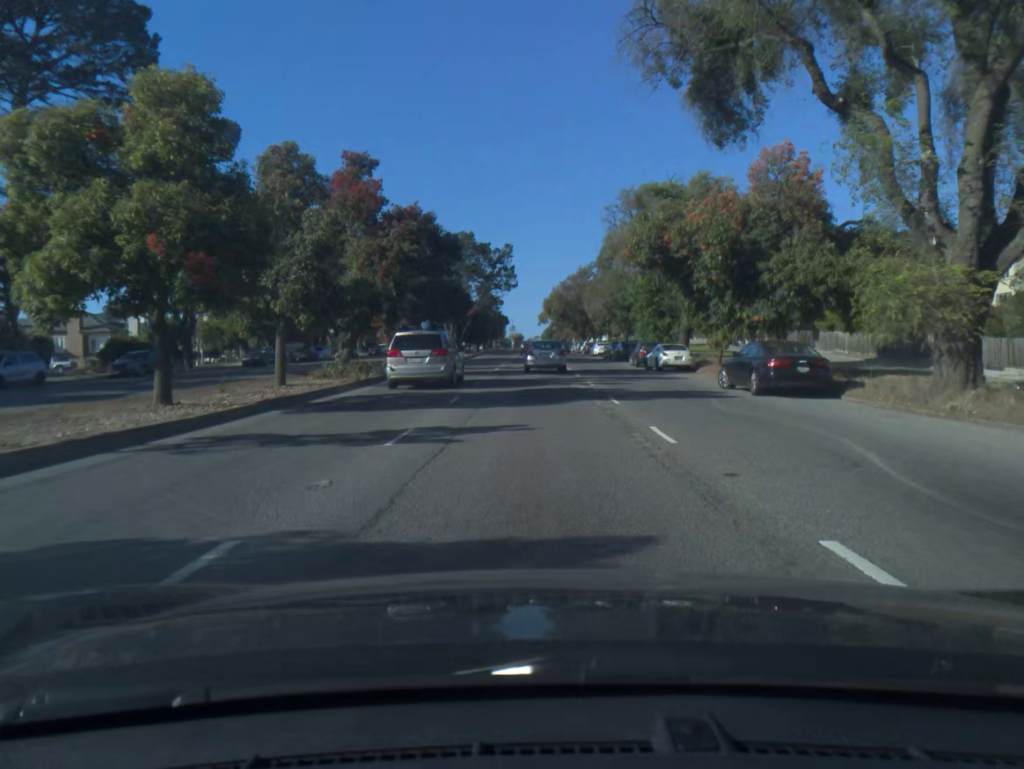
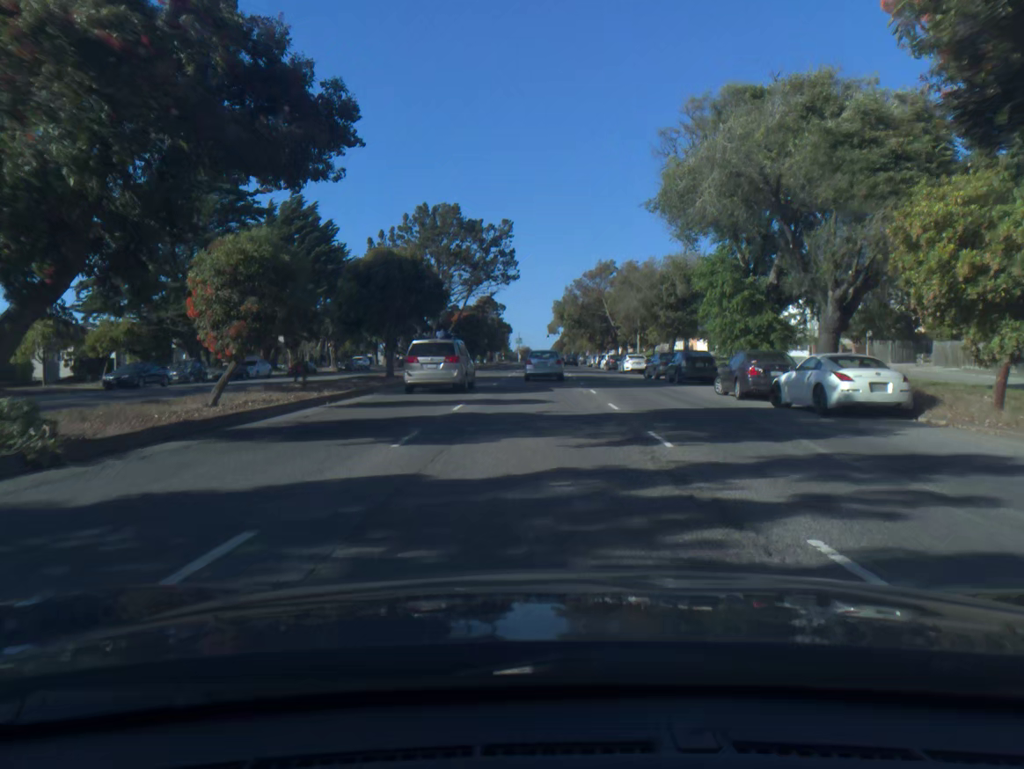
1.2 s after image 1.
(0.0, +21.2) m; 0°
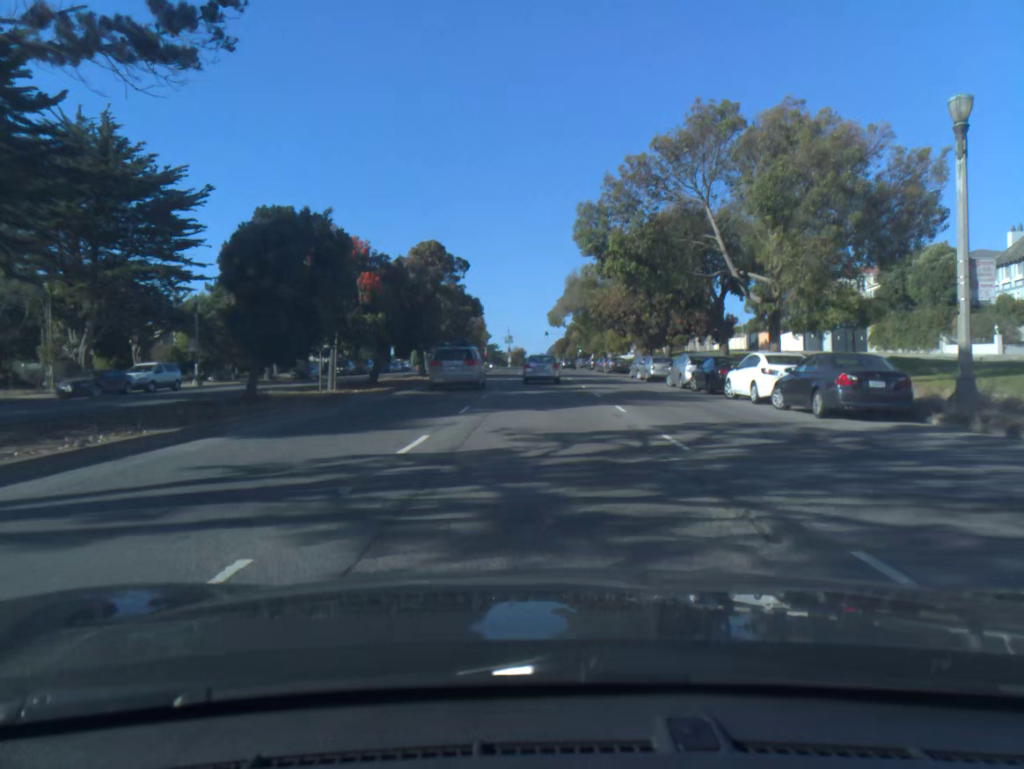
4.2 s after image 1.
(0.0, +50.9) m; +1°
